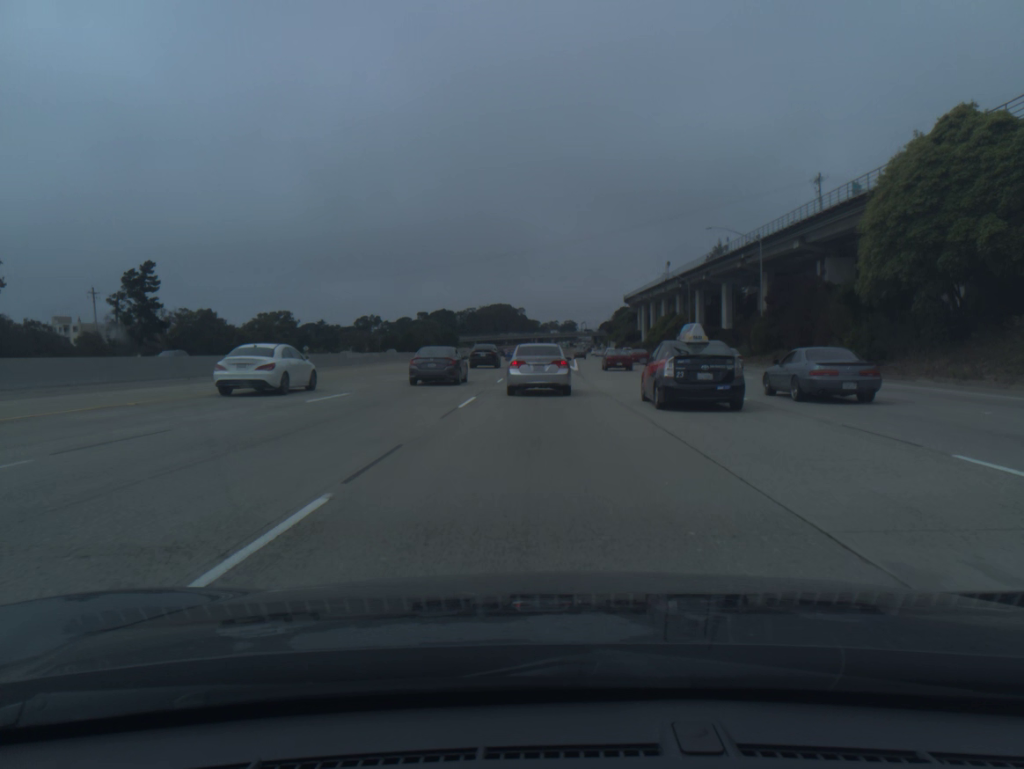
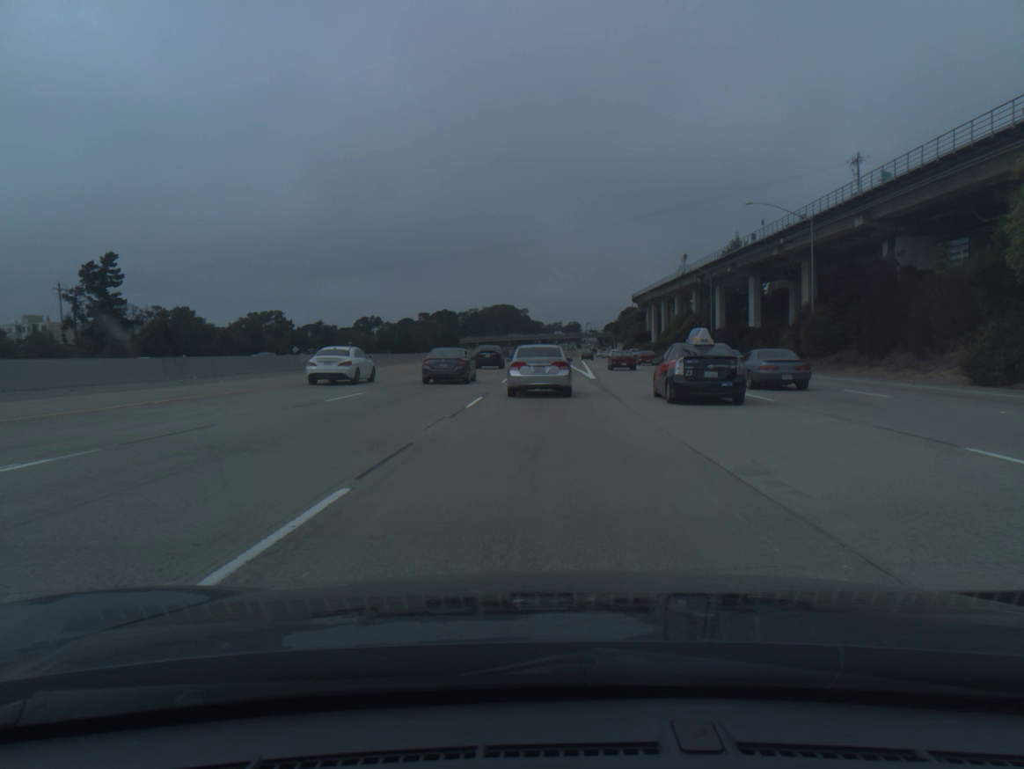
(0.0, +13.8) m; 0°
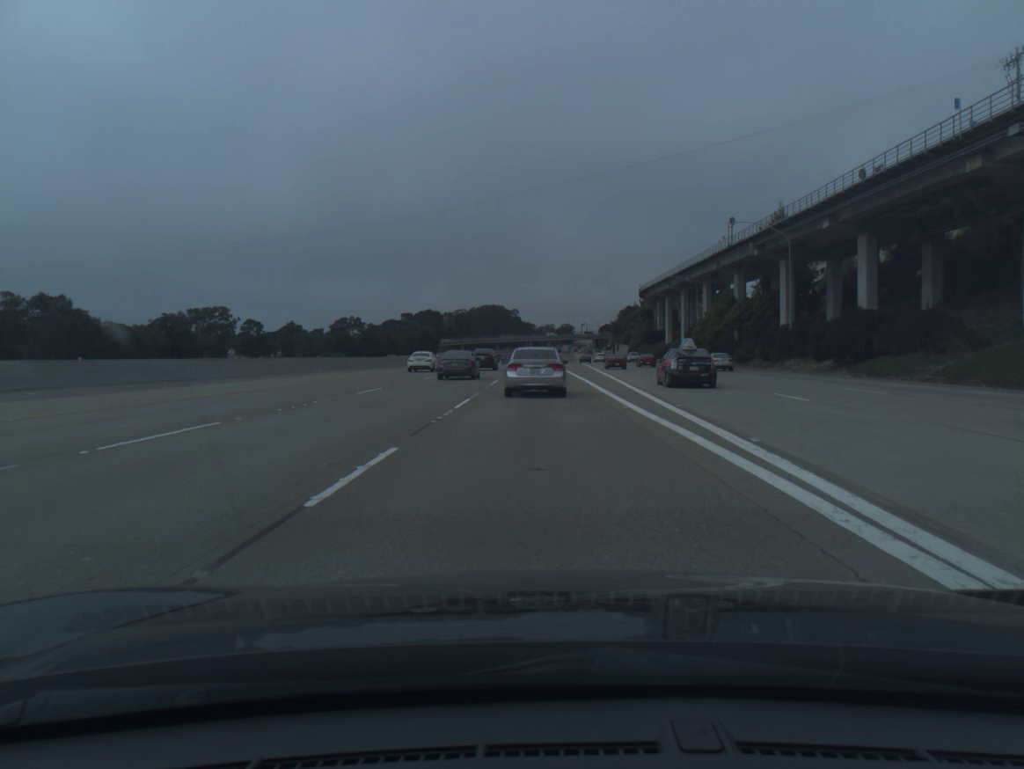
(+0.2, +39.3) m; +1°
